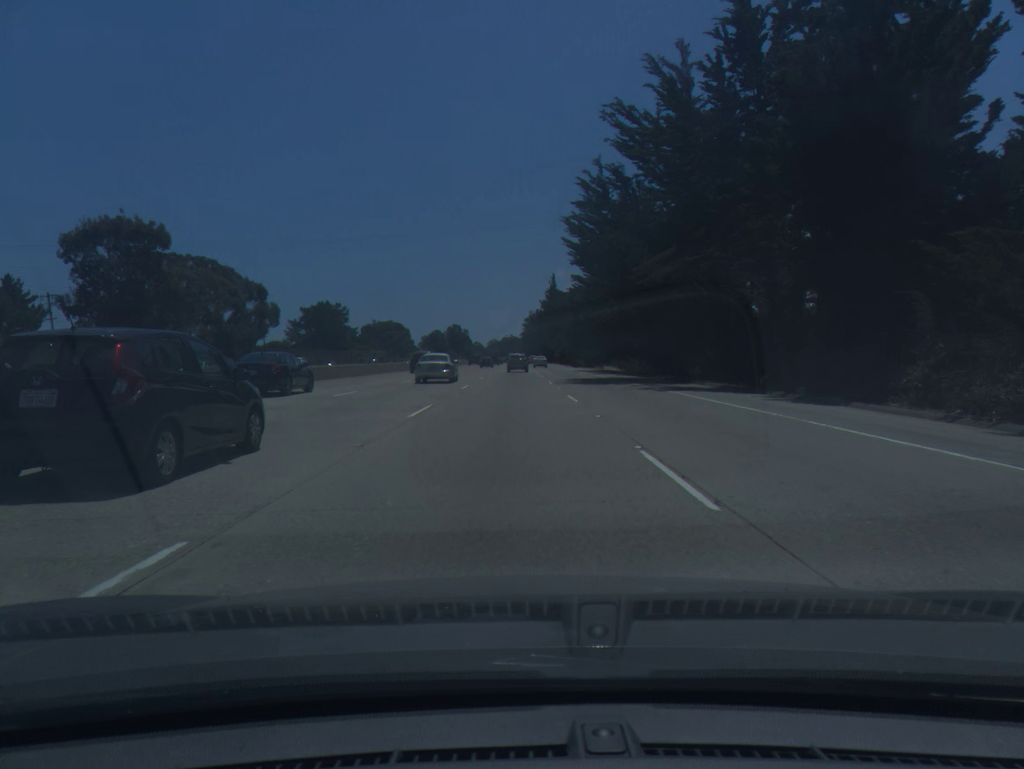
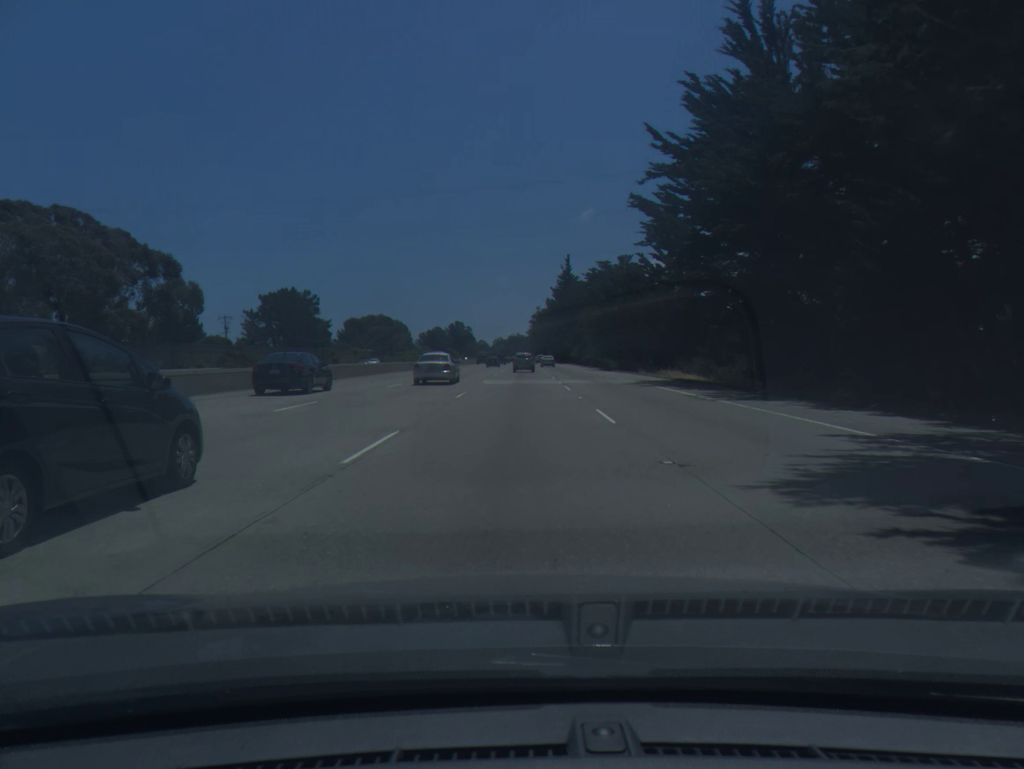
(-0.2, +35.9) m; -1°
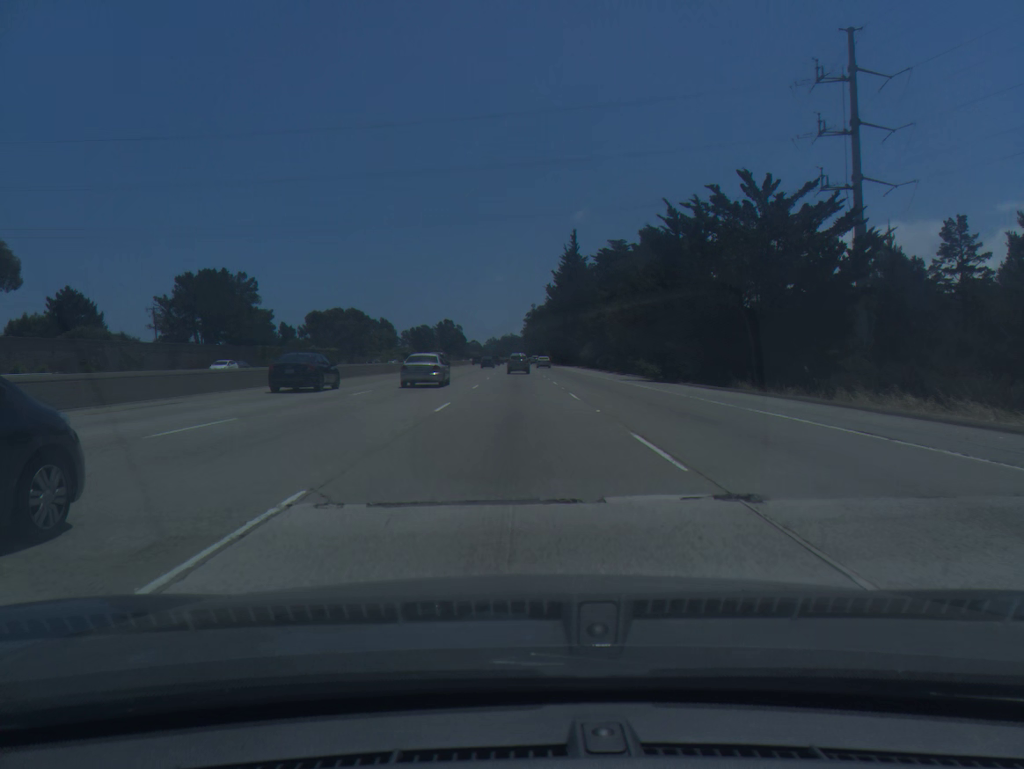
(+0.1, +35.1) m; 0°
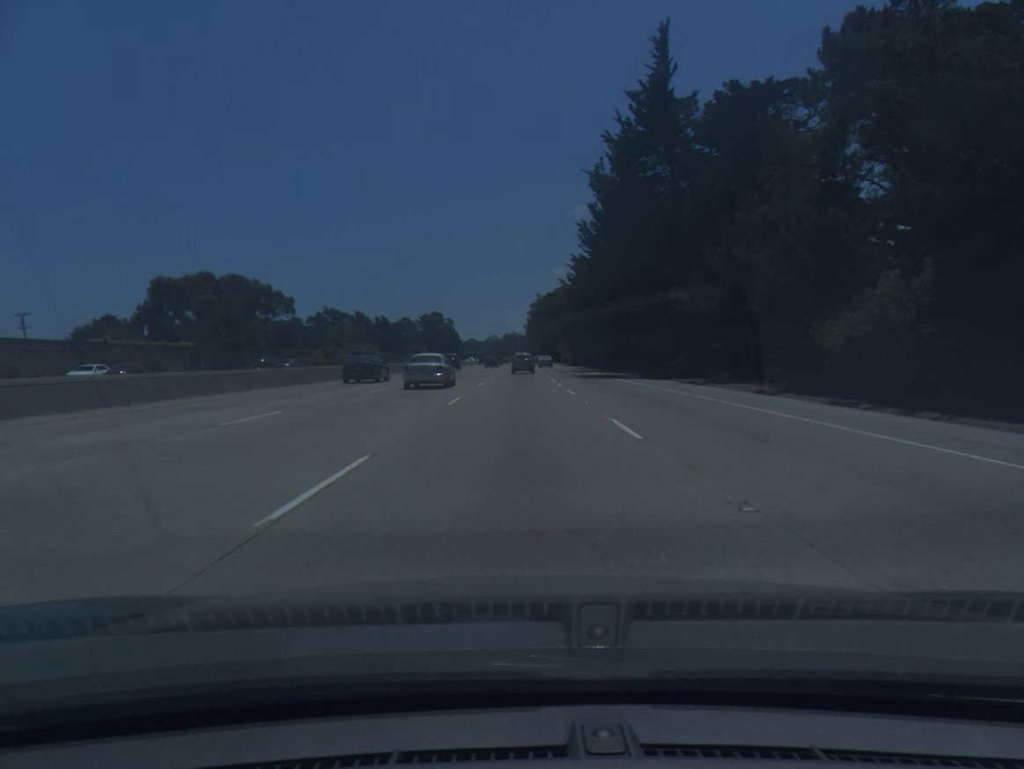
(0.0, +84.6) m; 0°
